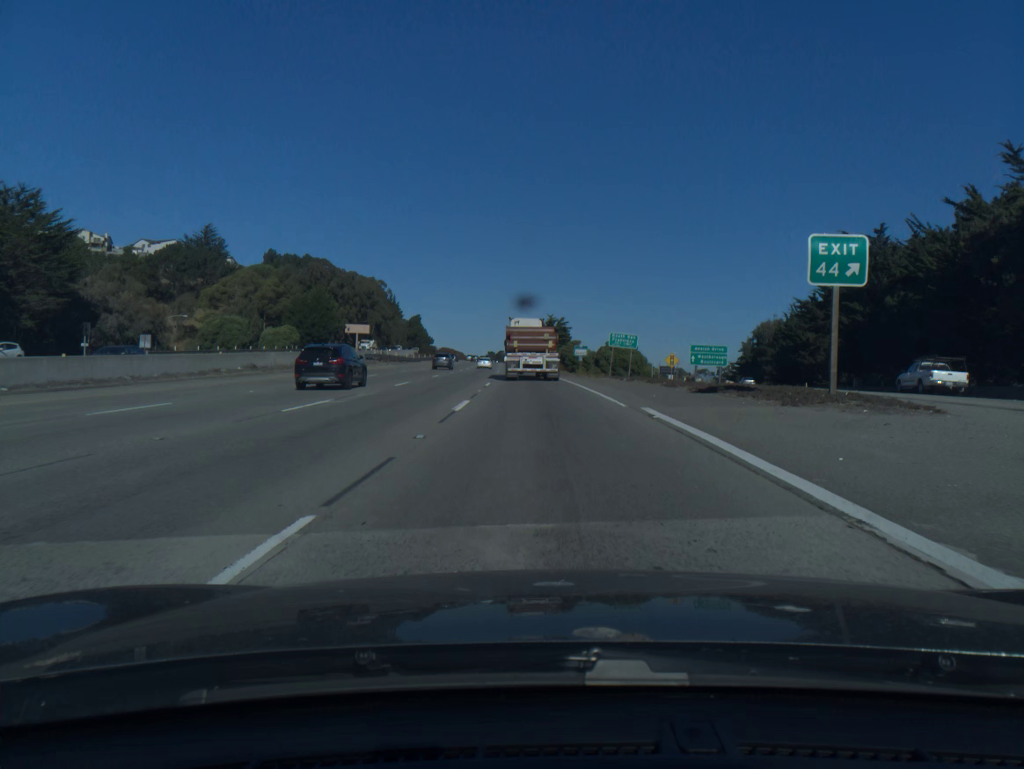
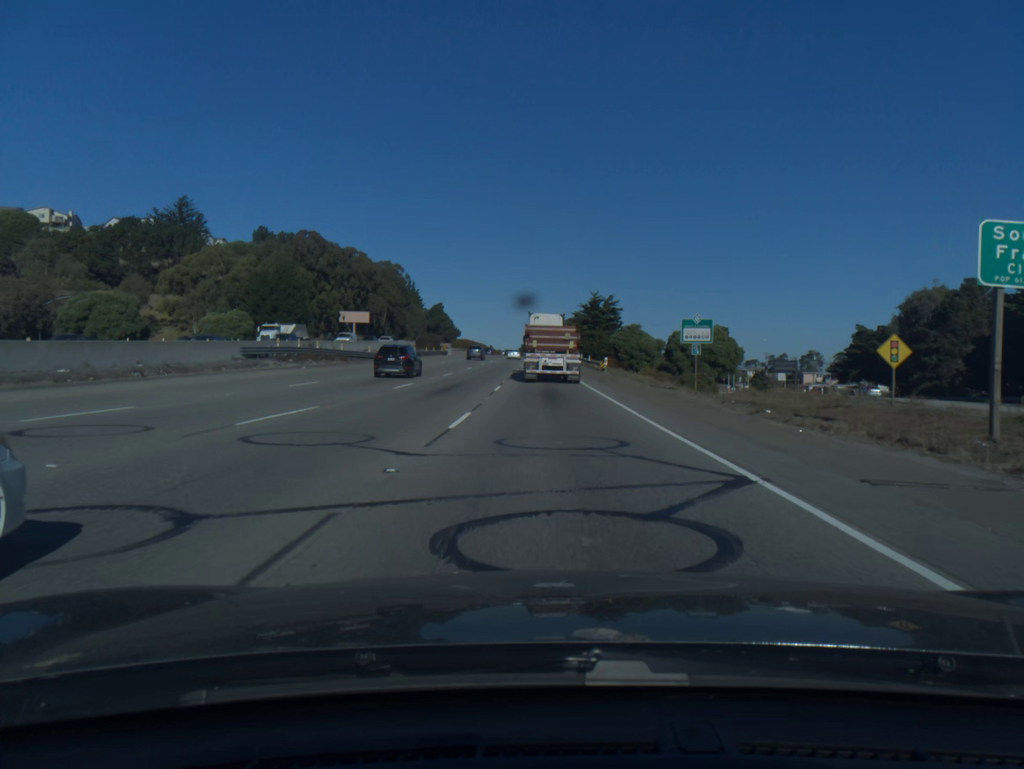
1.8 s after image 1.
(-1.1, +47.0) m; -3°
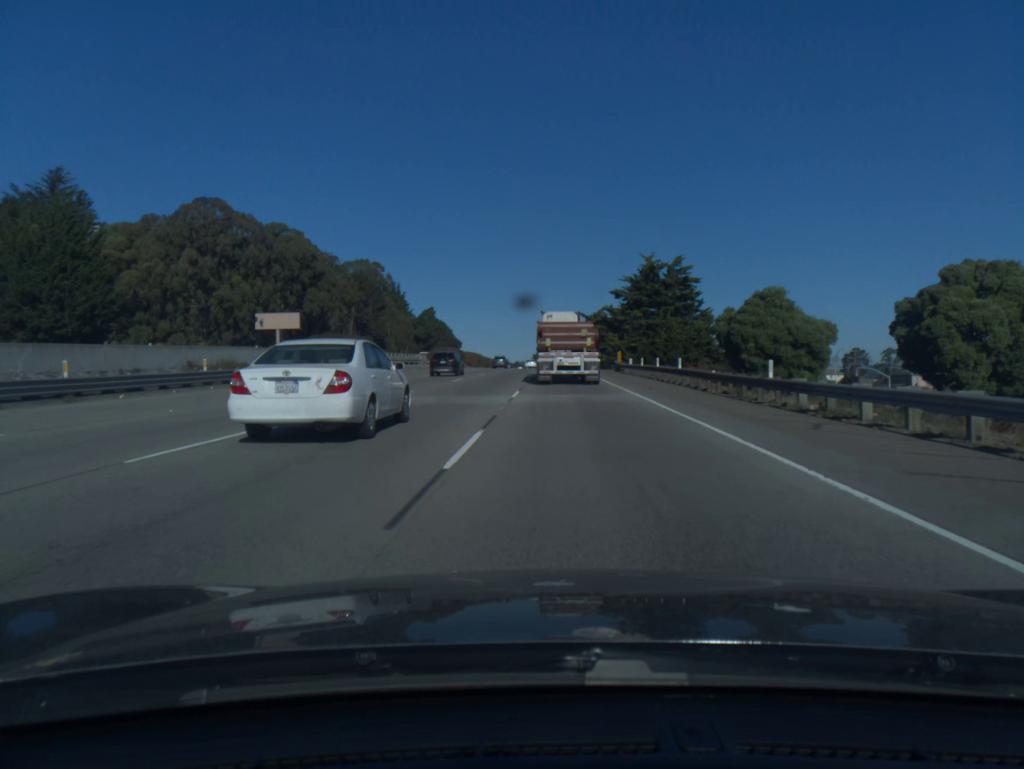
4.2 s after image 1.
(-0.7, +63.3) m; -1°
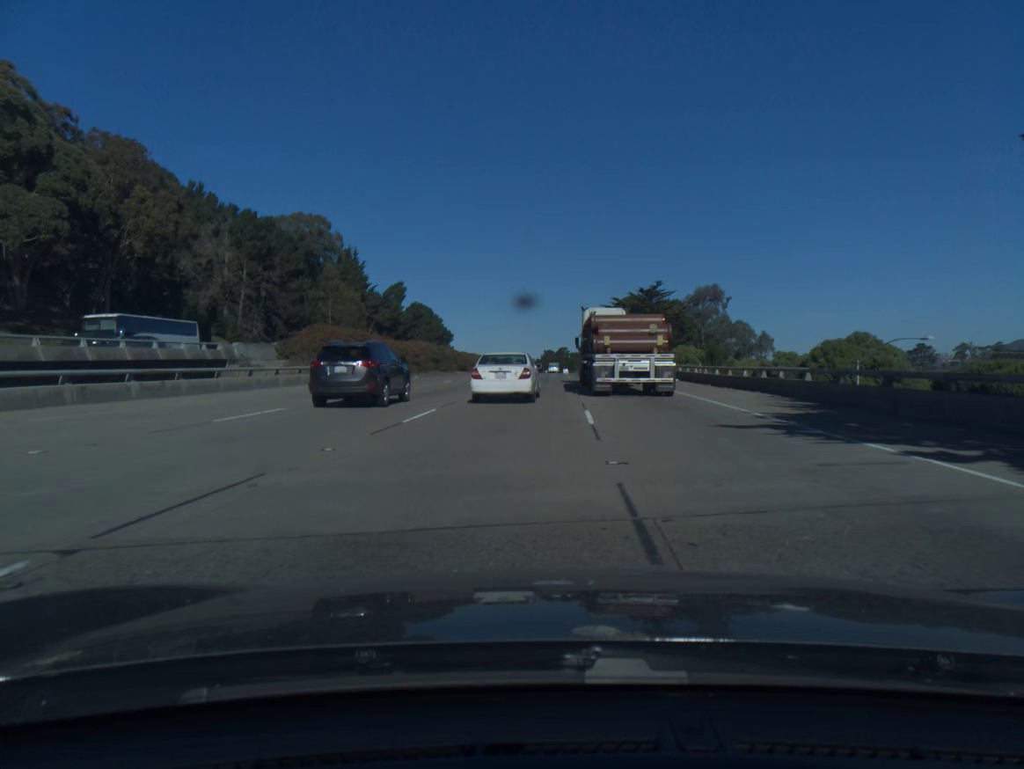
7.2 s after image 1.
(-0.6, +81.4) m; -1°
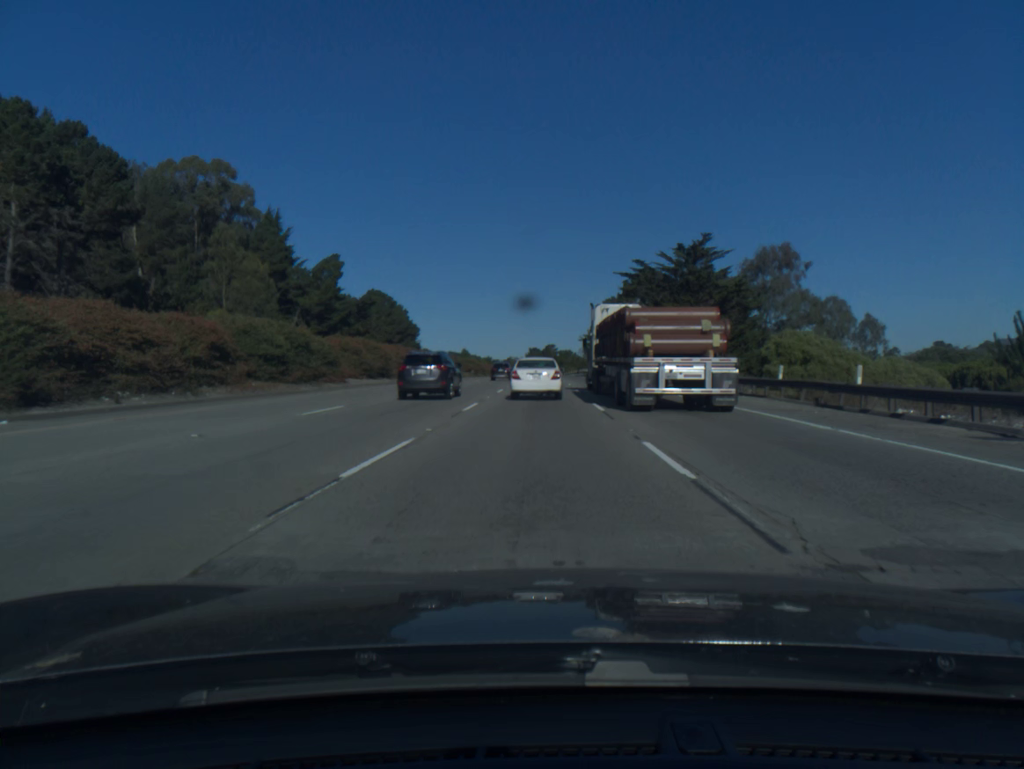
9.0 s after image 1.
(+0.3, +50.2) m; +1°
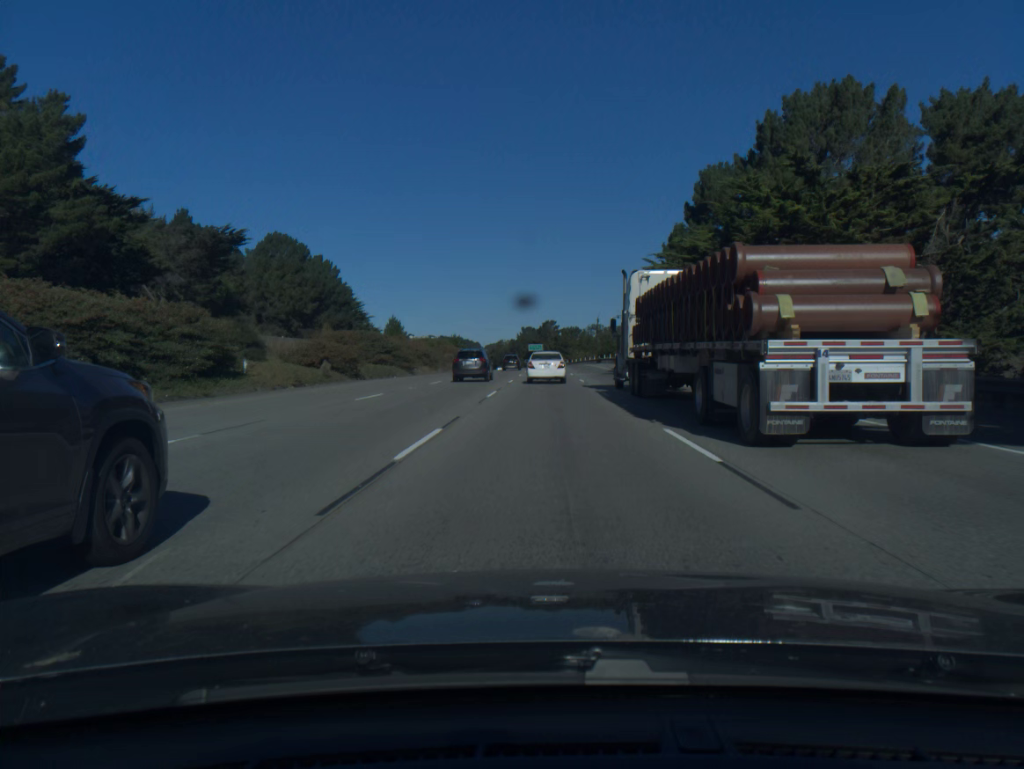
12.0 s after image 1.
(+0.3, +83.9) m; 0°
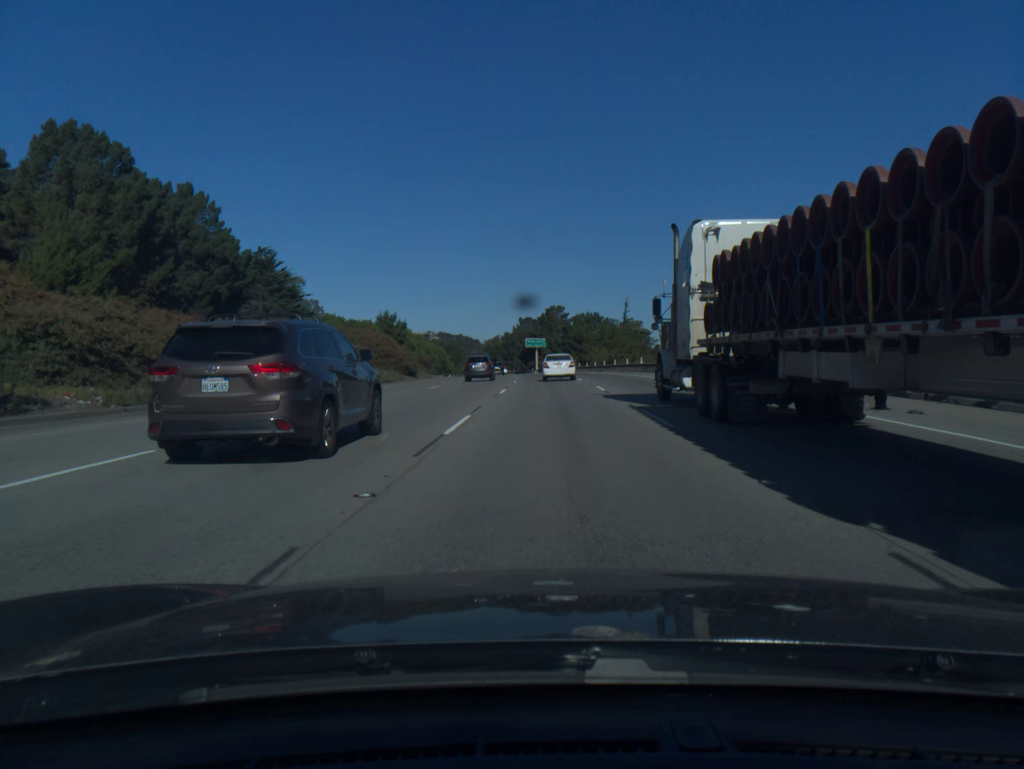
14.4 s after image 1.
(+0.1, +69.3) m; 0°
